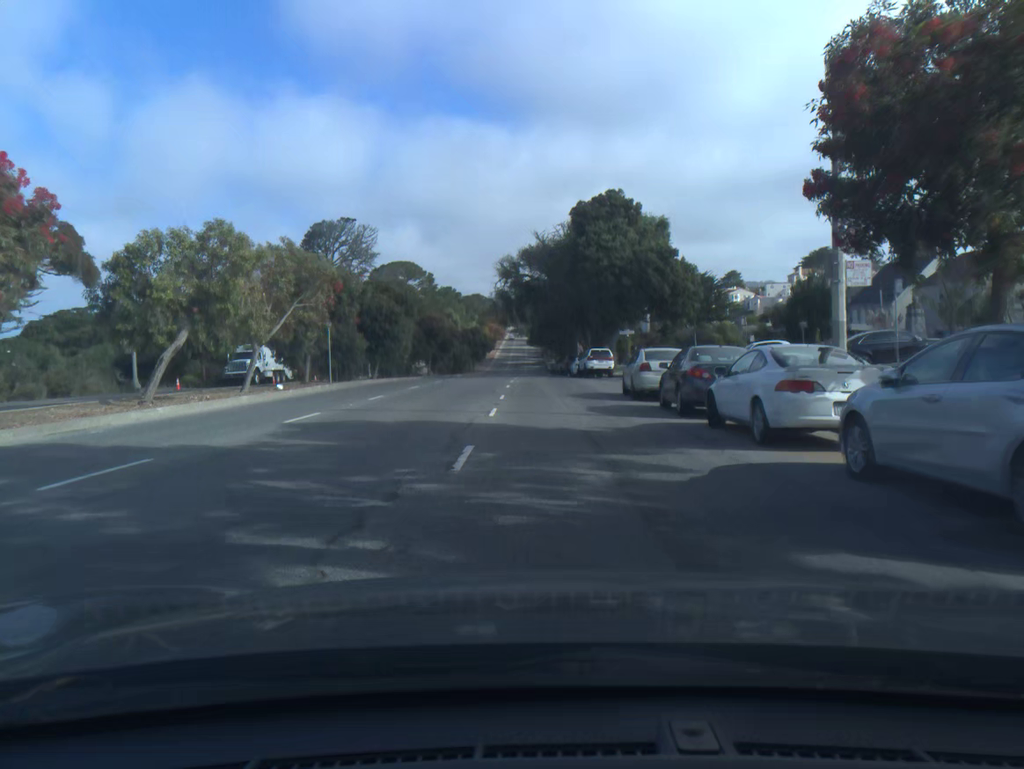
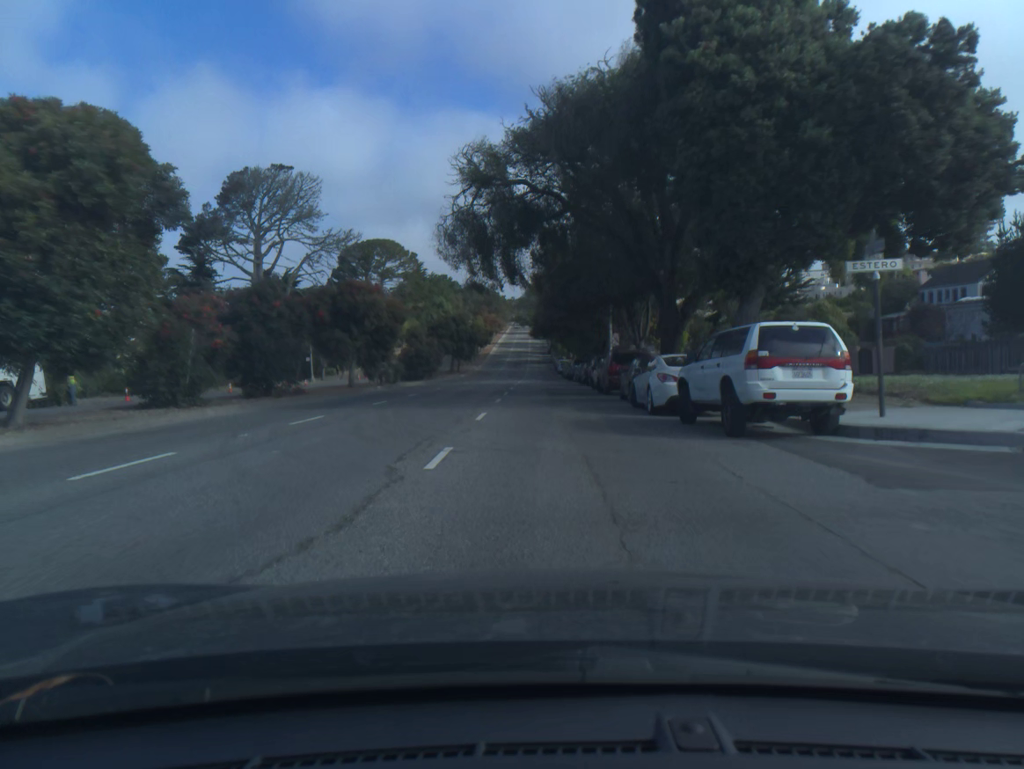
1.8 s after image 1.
(-0.2, +35.4) m; -1°
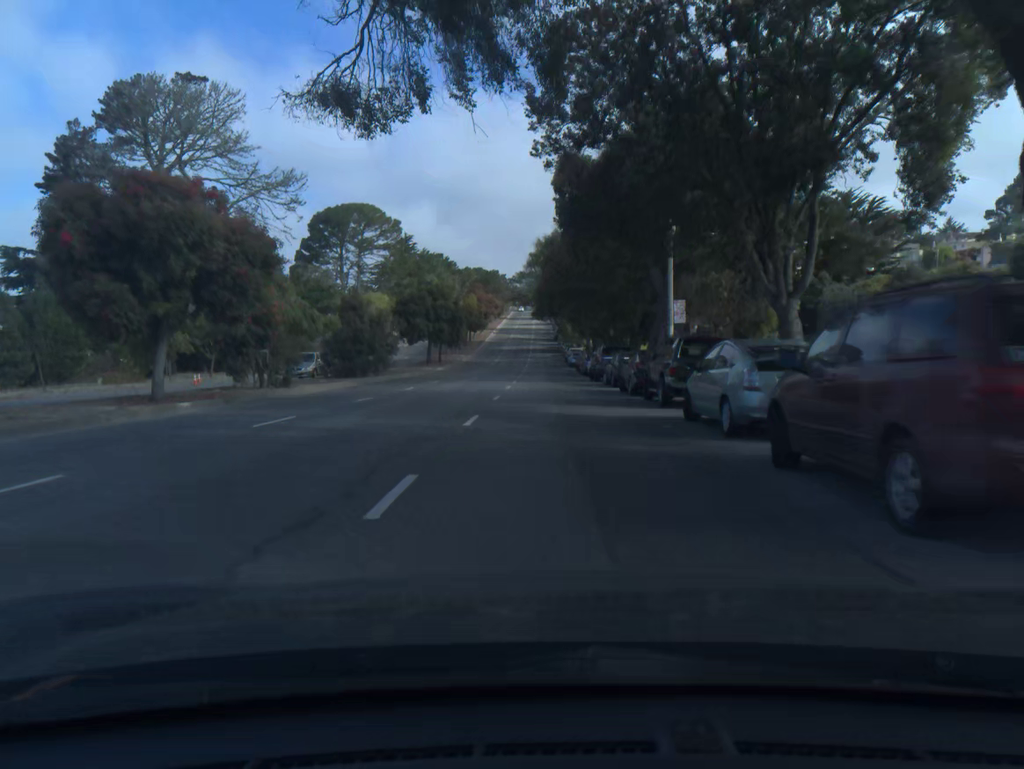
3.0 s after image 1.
(-0.1, +24.0) m; 0°
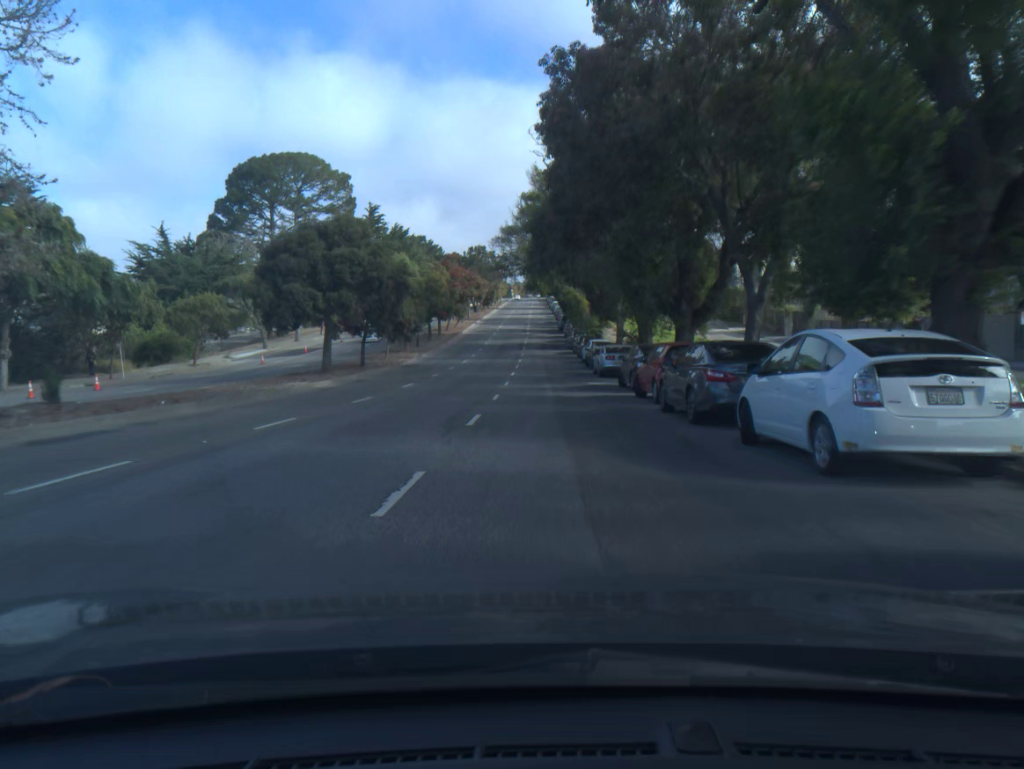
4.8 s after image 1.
(-0.1, +36.1) m; 0°
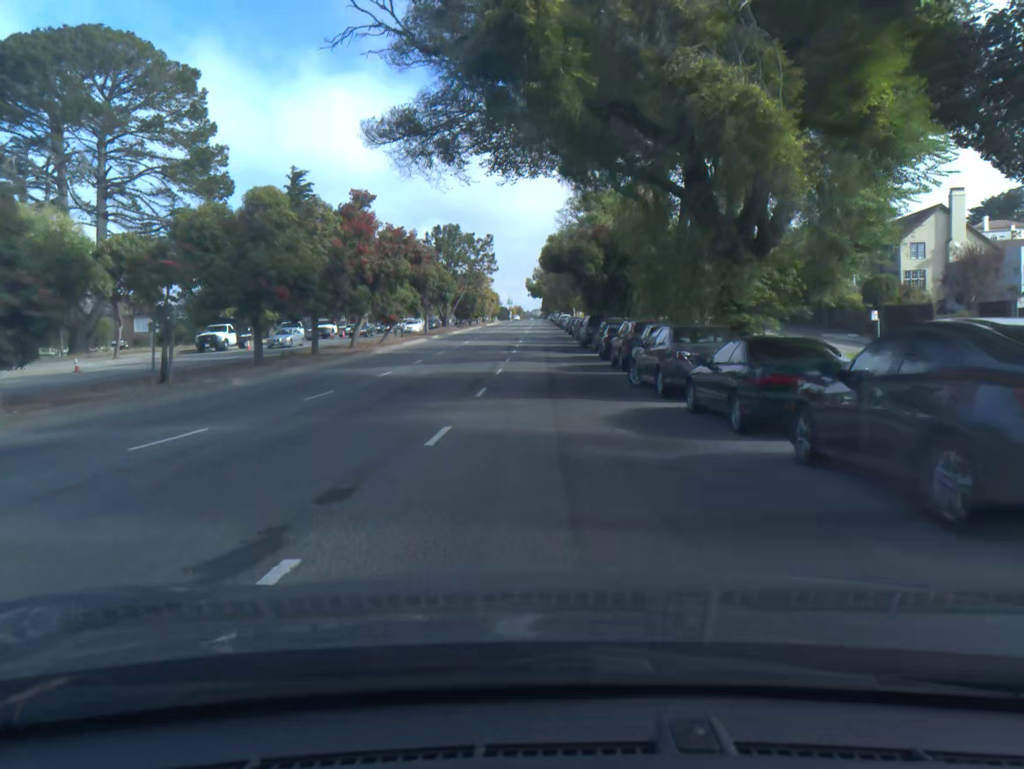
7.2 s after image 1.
(0.0, +47.9) m; 0°
